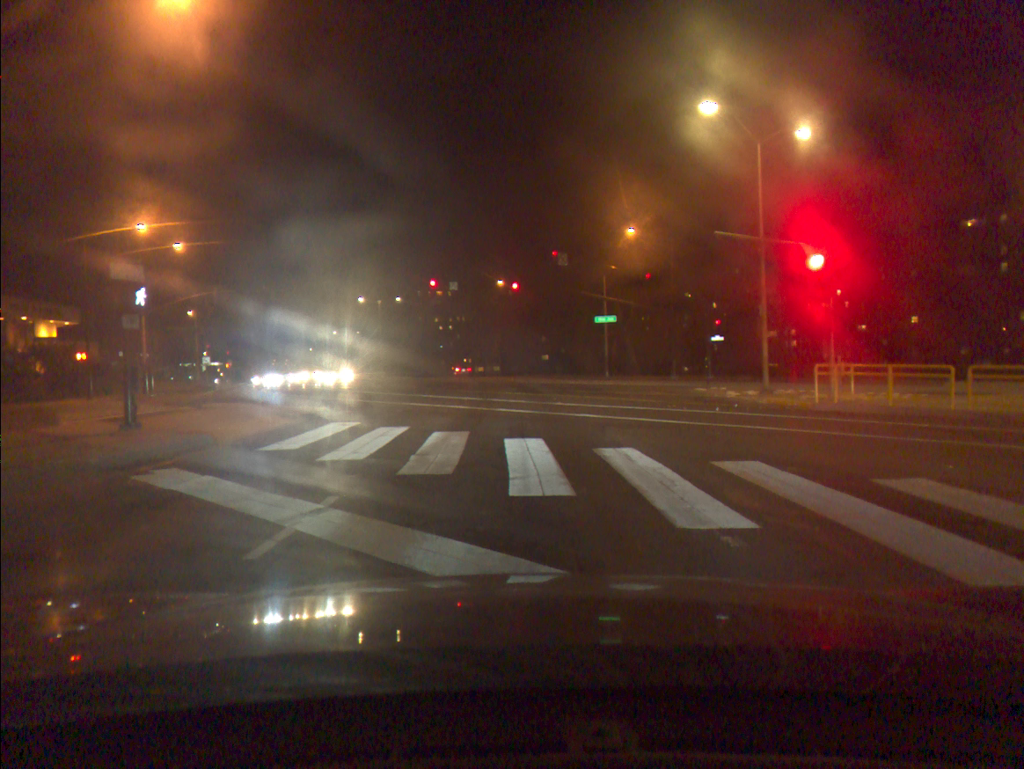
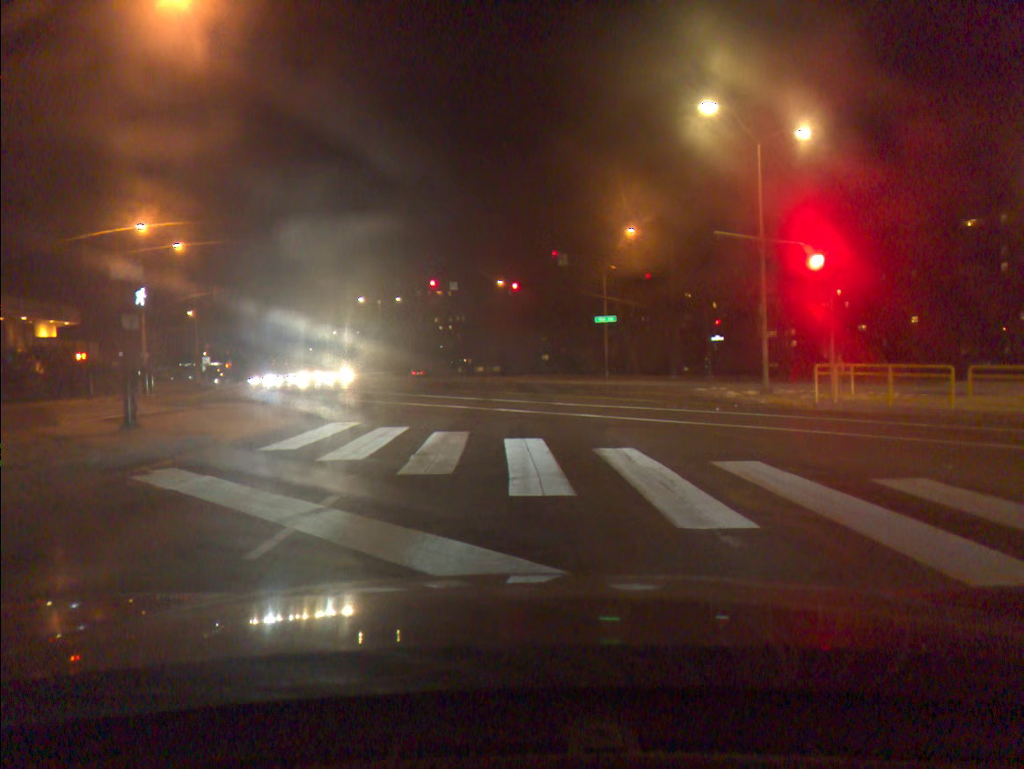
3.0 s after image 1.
(0.0, 0.0) m; 0°
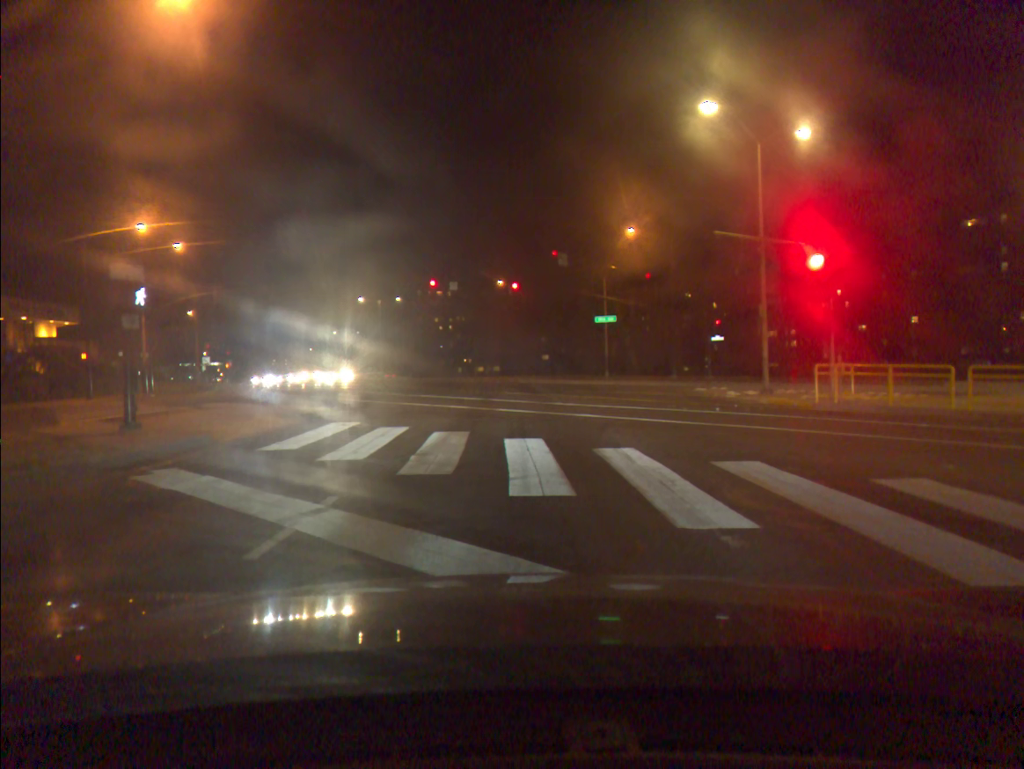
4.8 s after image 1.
(0.0, 0.0) m; 0°
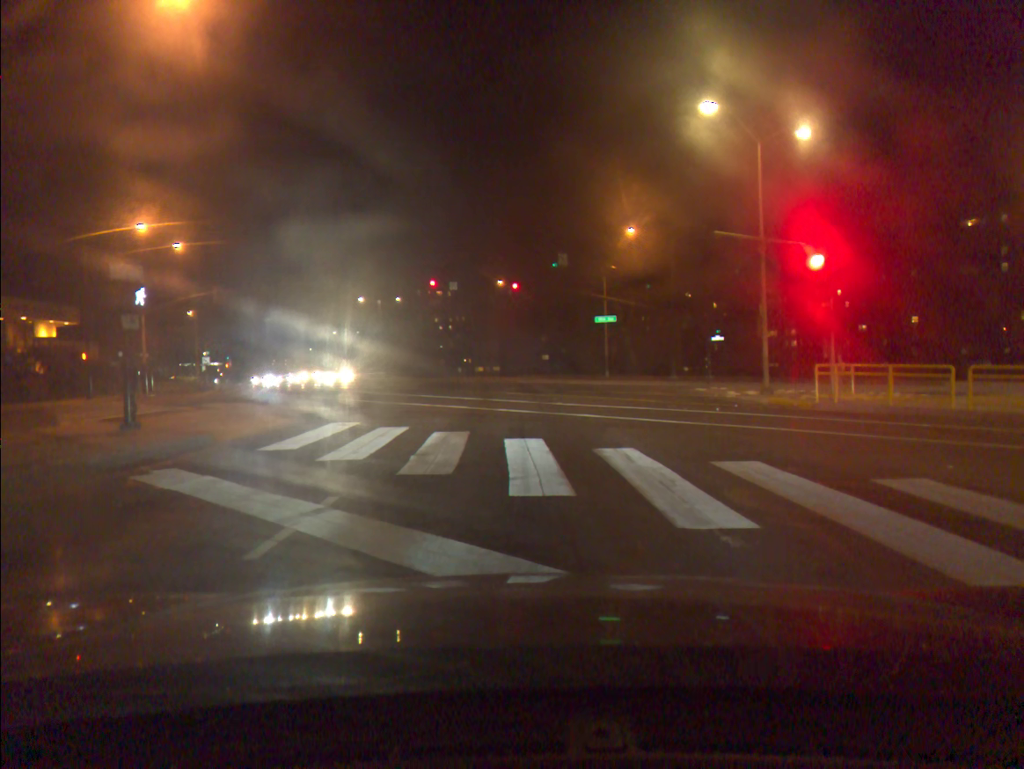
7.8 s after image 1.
(0.0, 0.0) m; 0°
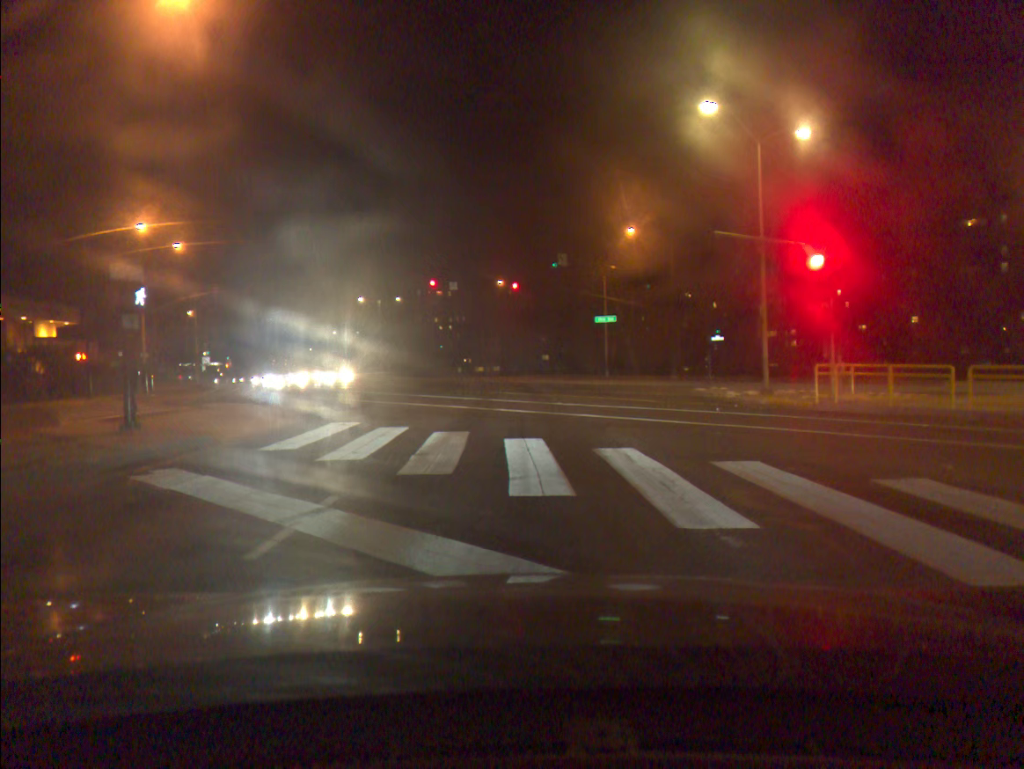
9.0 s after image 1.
(0.0, 0.0) m; 0°
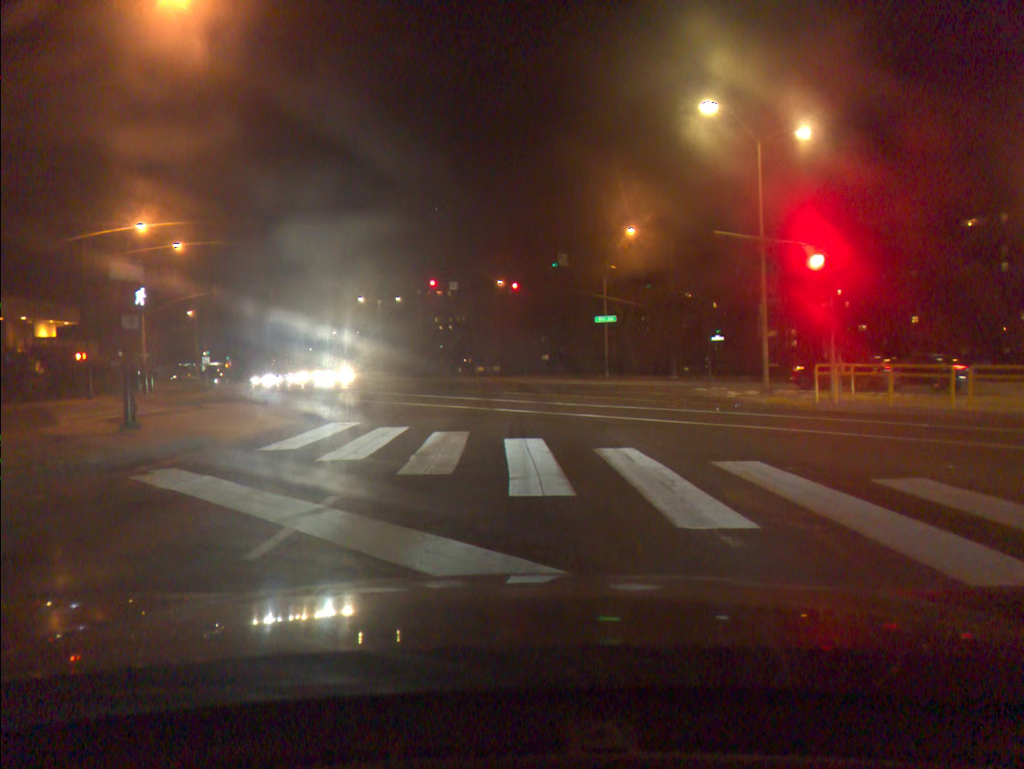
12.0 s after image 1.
(0.0, 0.0) m; 0°
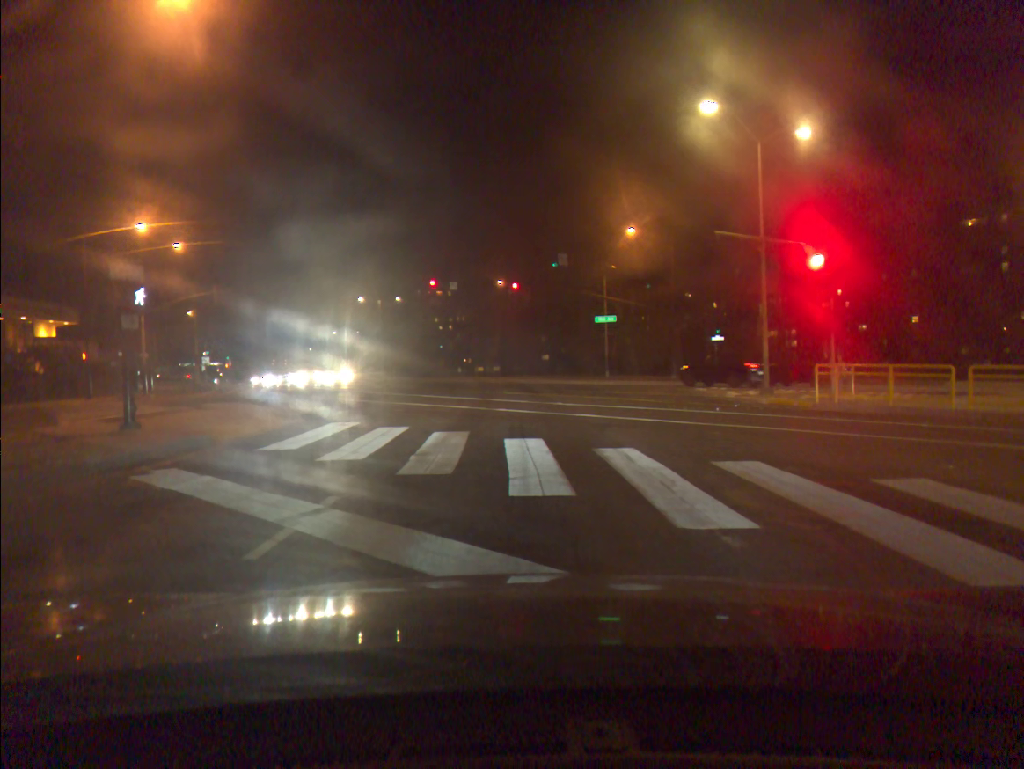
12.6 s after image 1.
(0.0, 0.0) m; 0°
